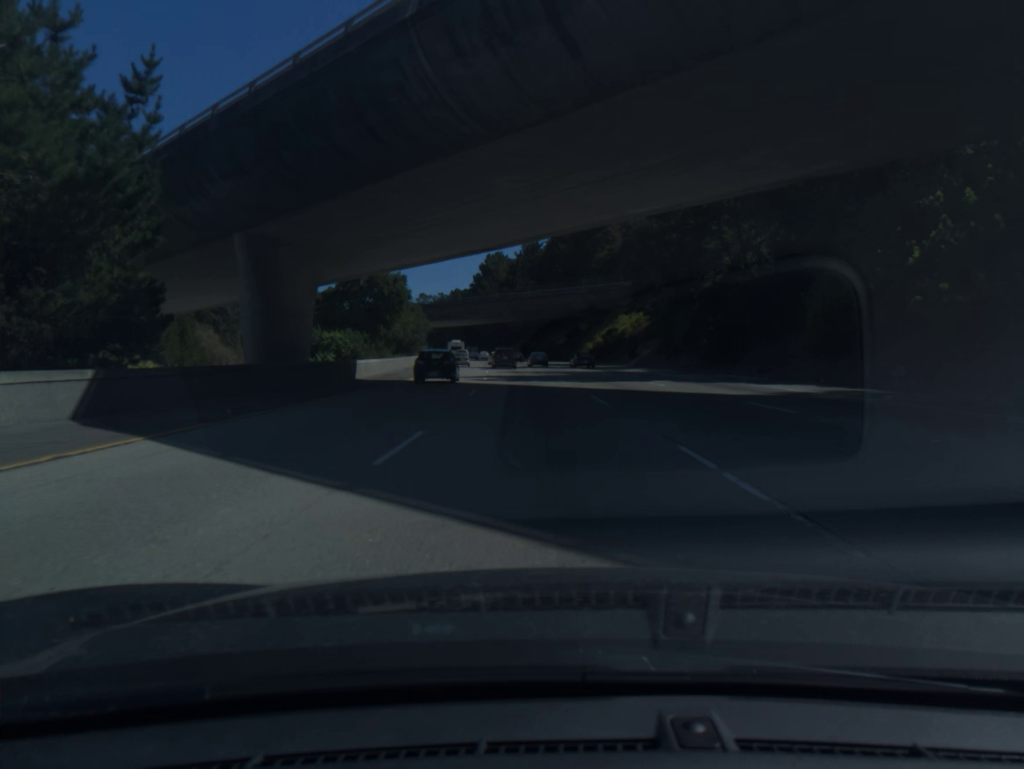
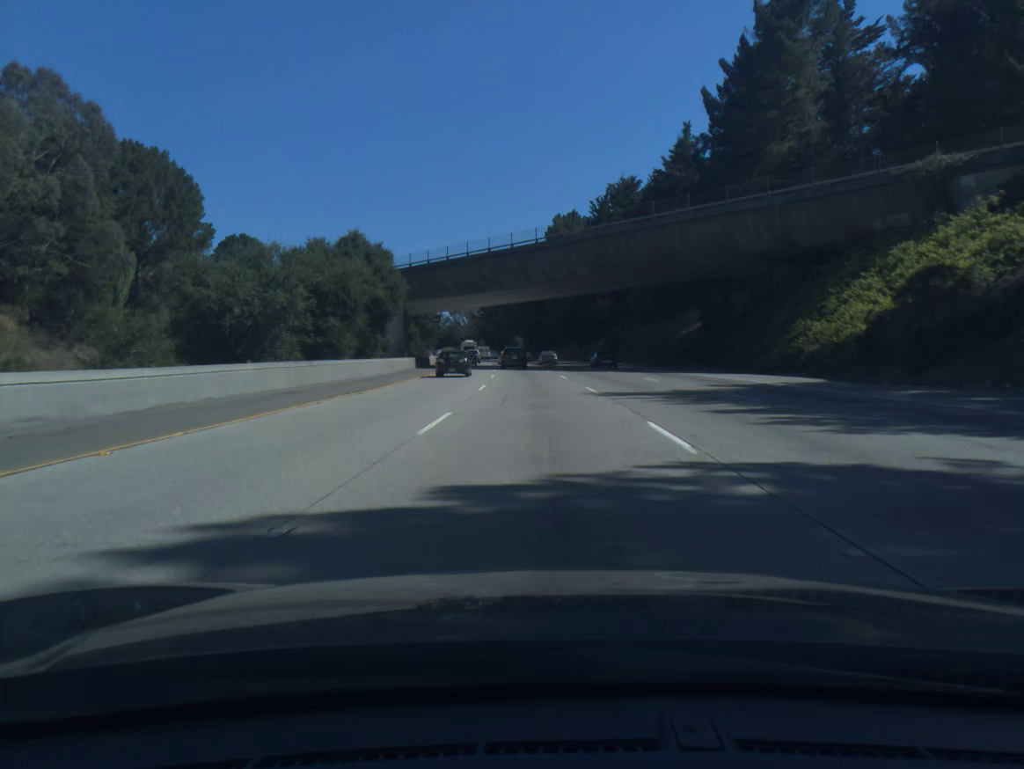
(-3.0, +69.6) m; -5°
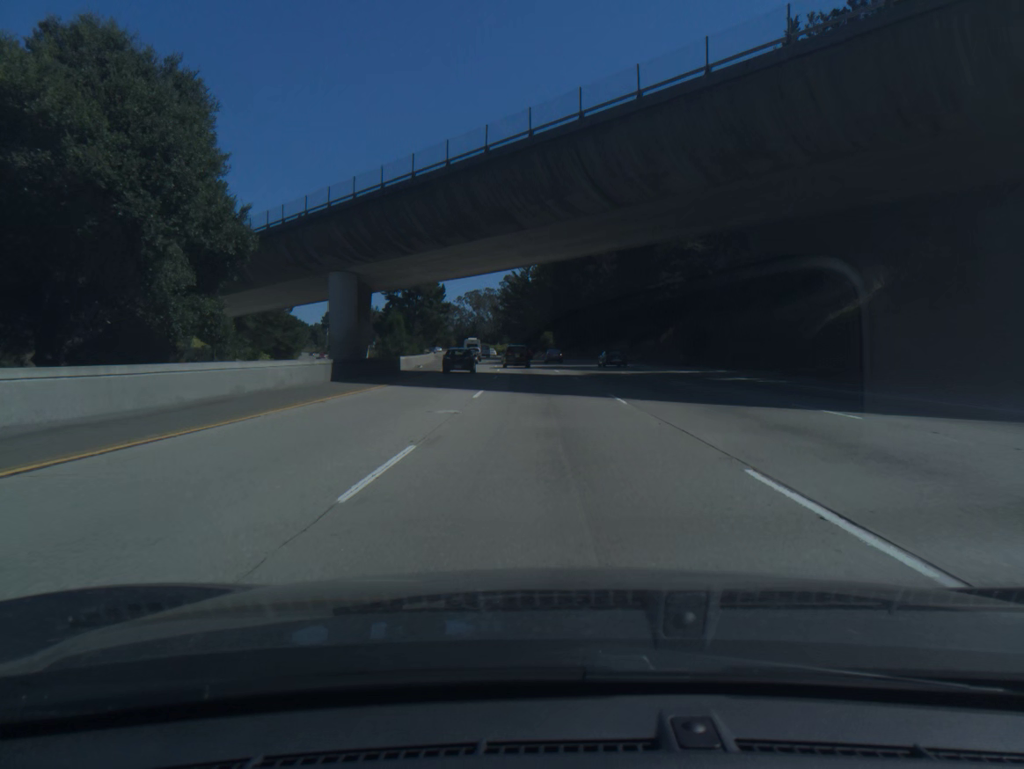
(-0.8, +34.6) m; -2°
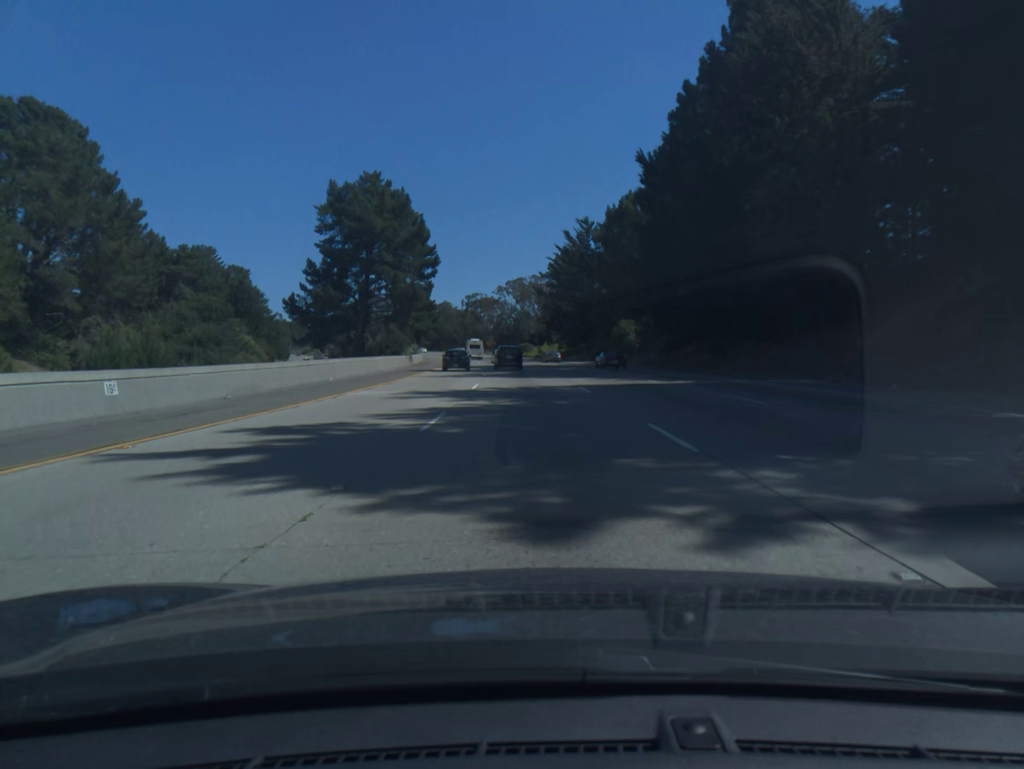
(-2.0, +67.3) m; -4°
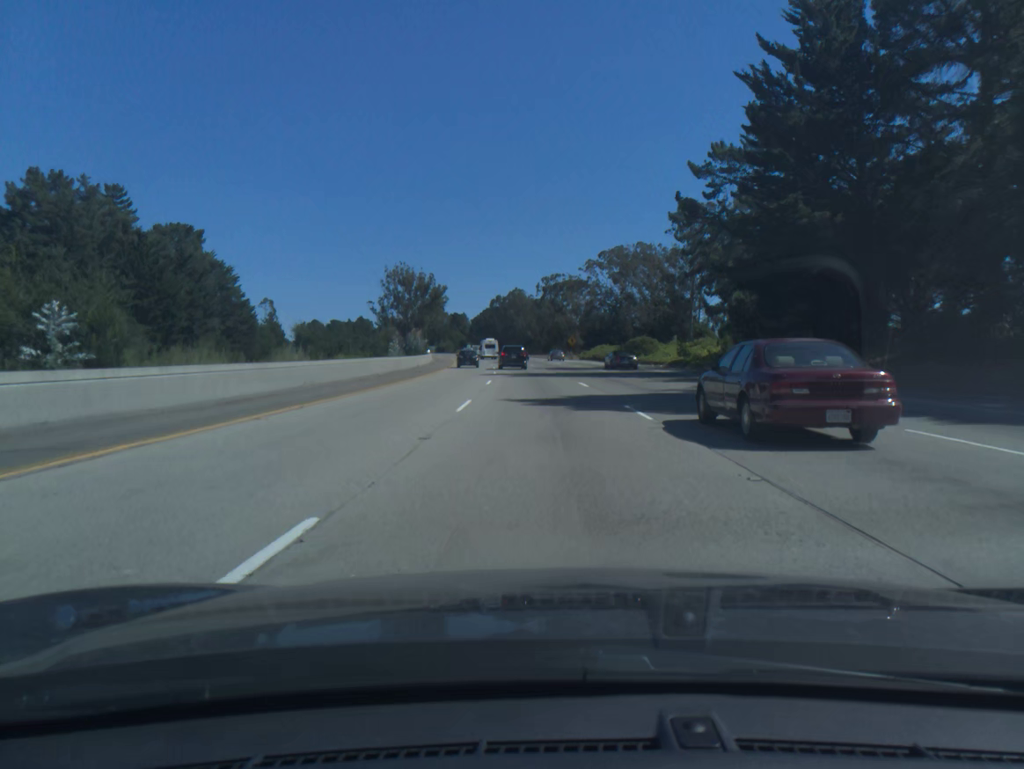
(-4.7, +83.2) m; -6°
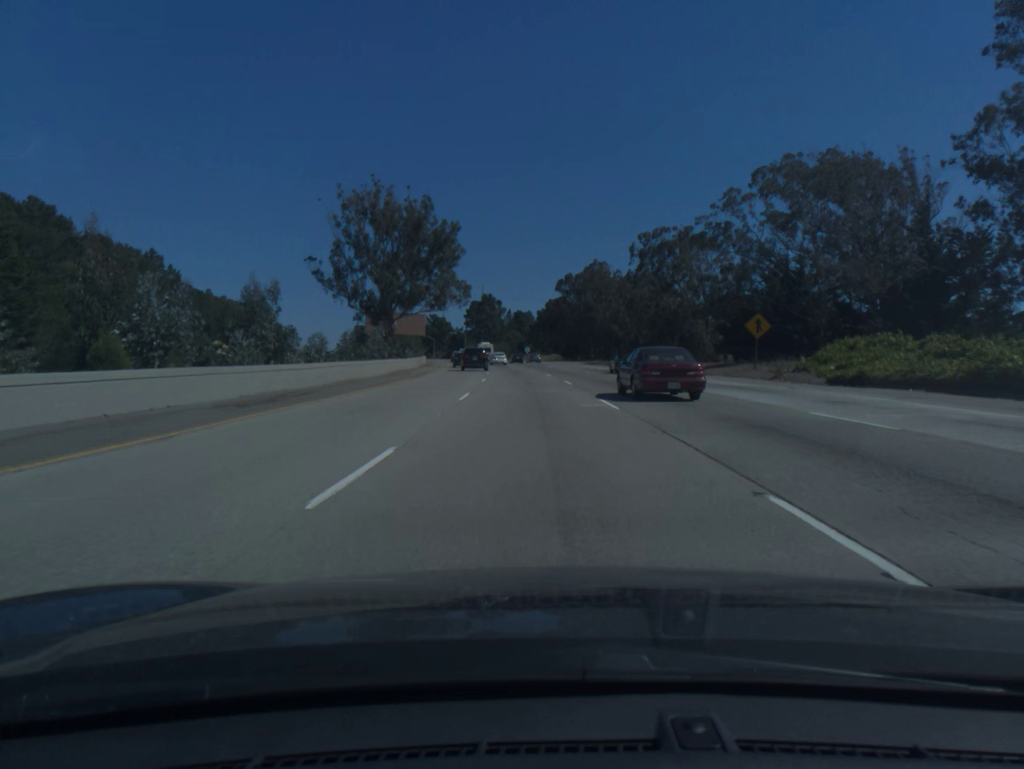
(-3.7, +83.0) m; -5°
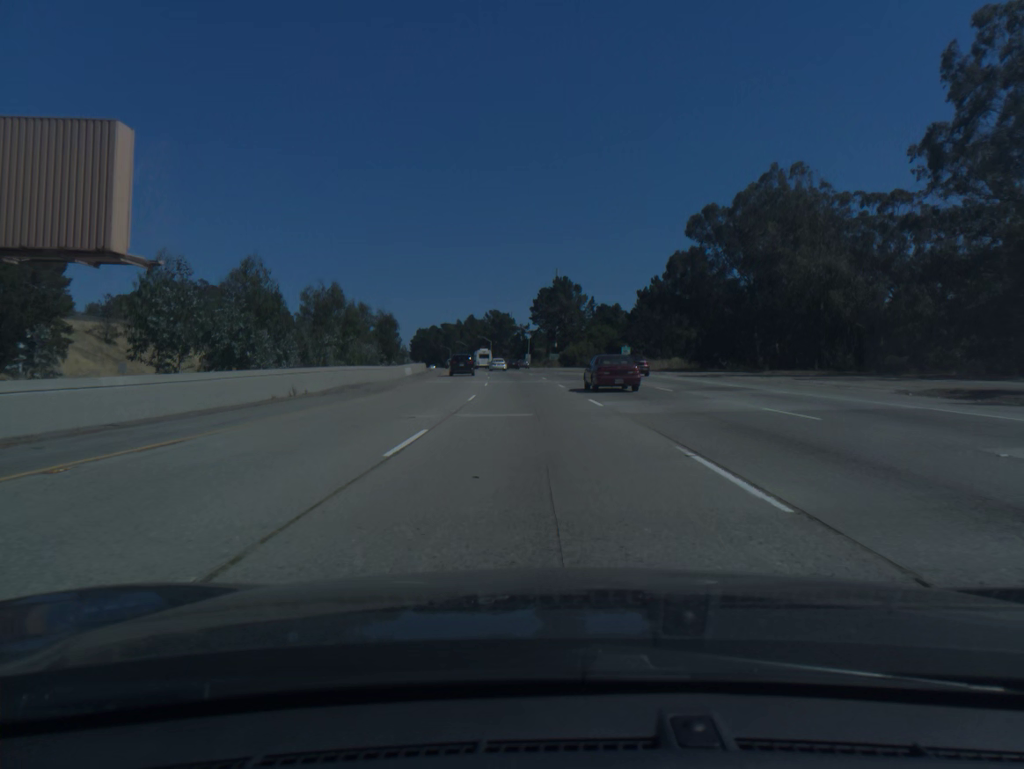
(-4.2, +83.9) m; -6°
